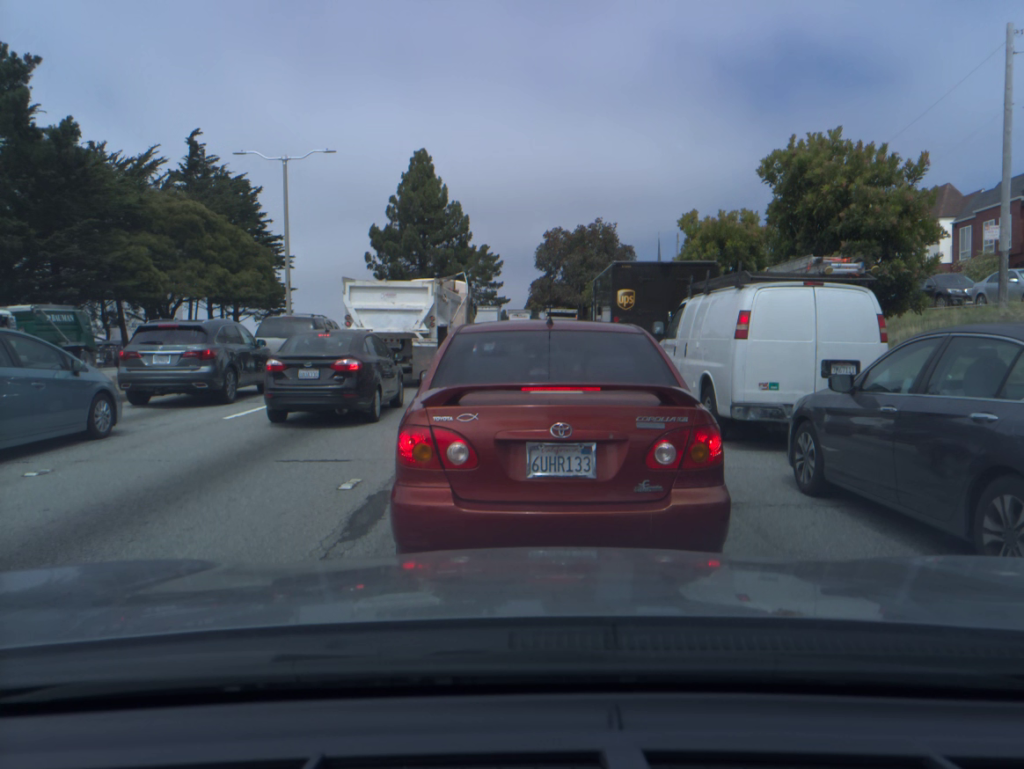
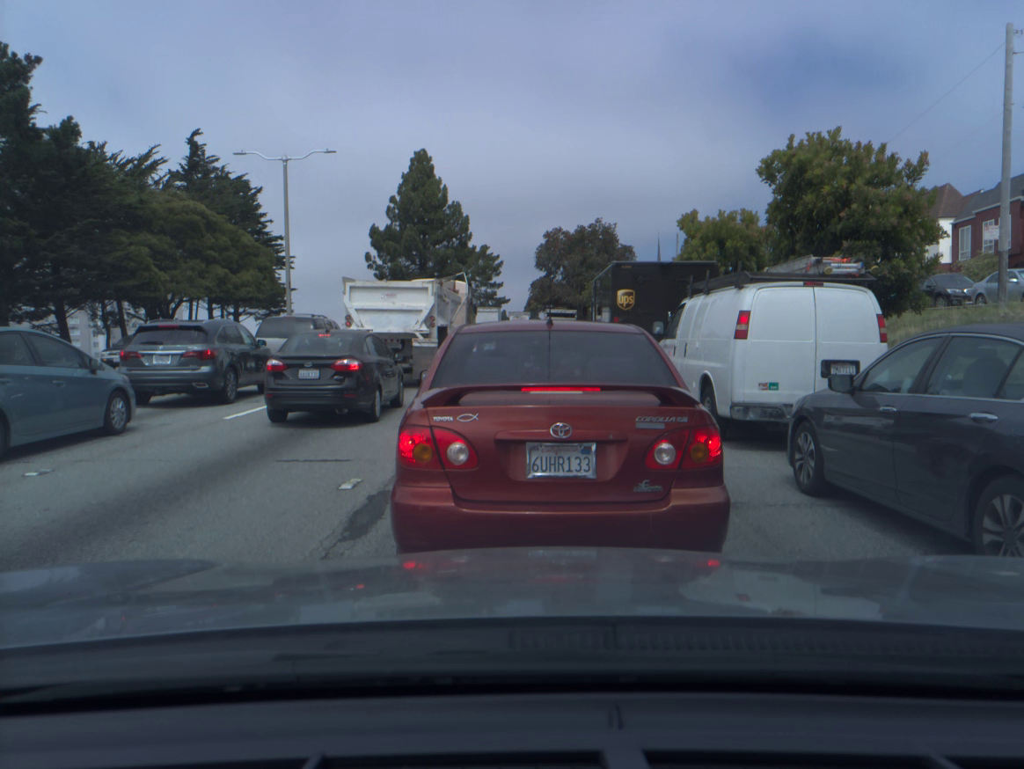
(0.0, 0.0) m; 0°
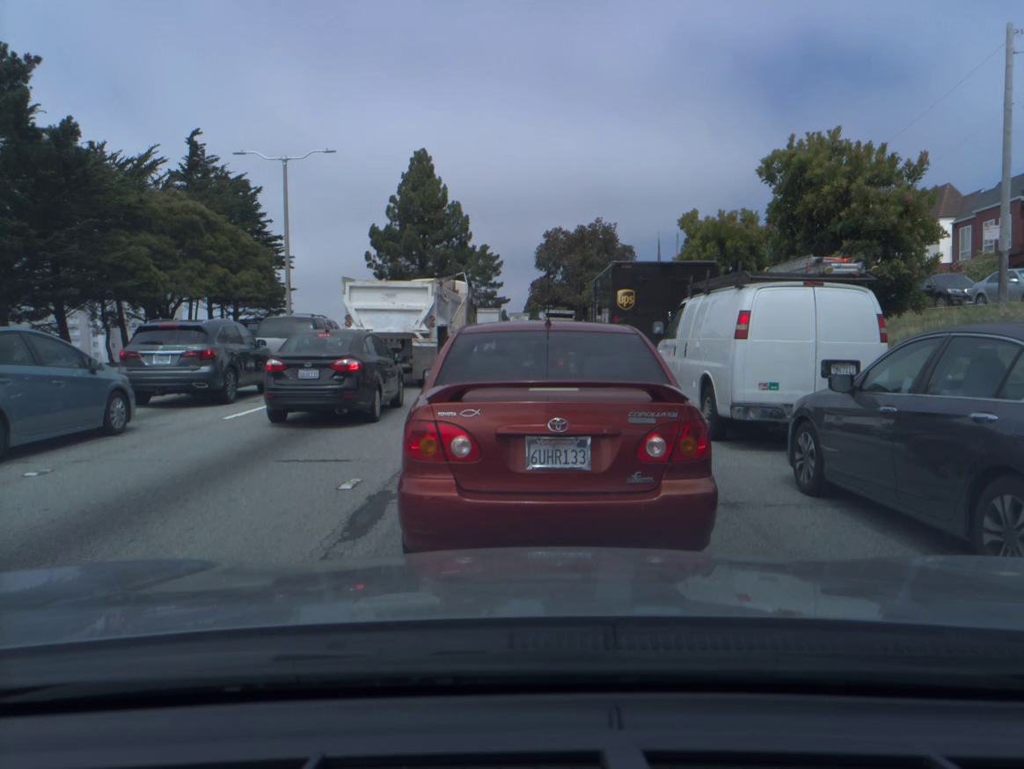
(0.0, 0.0) m; 0°
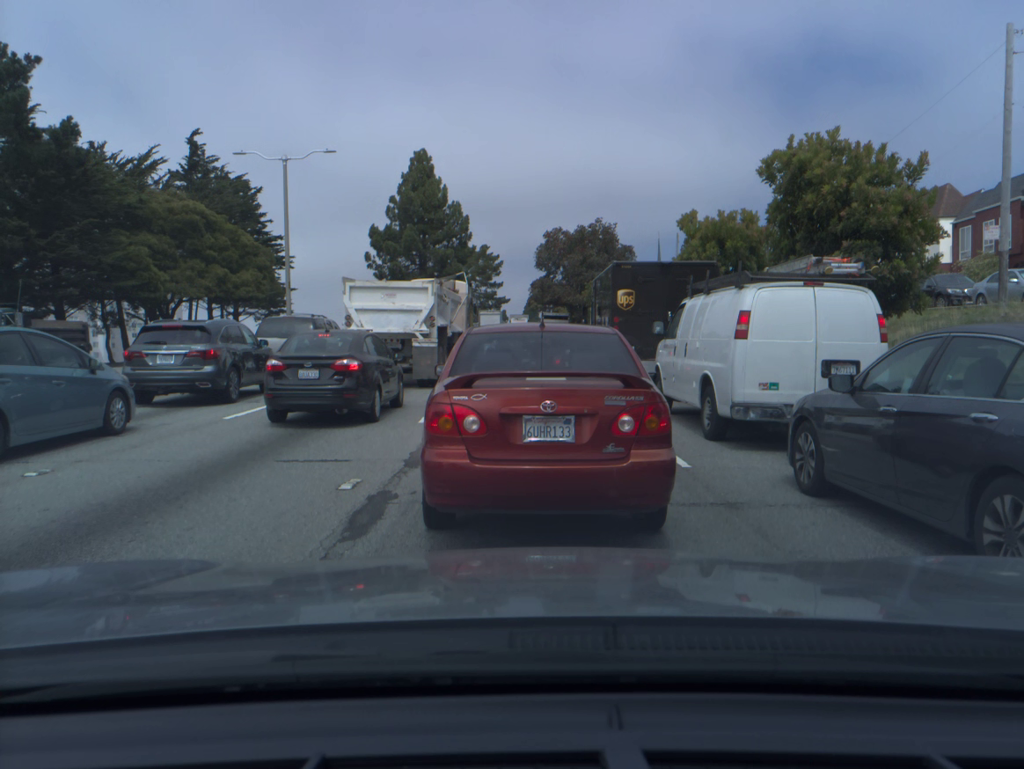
(0.0, 0.0) m; 0°
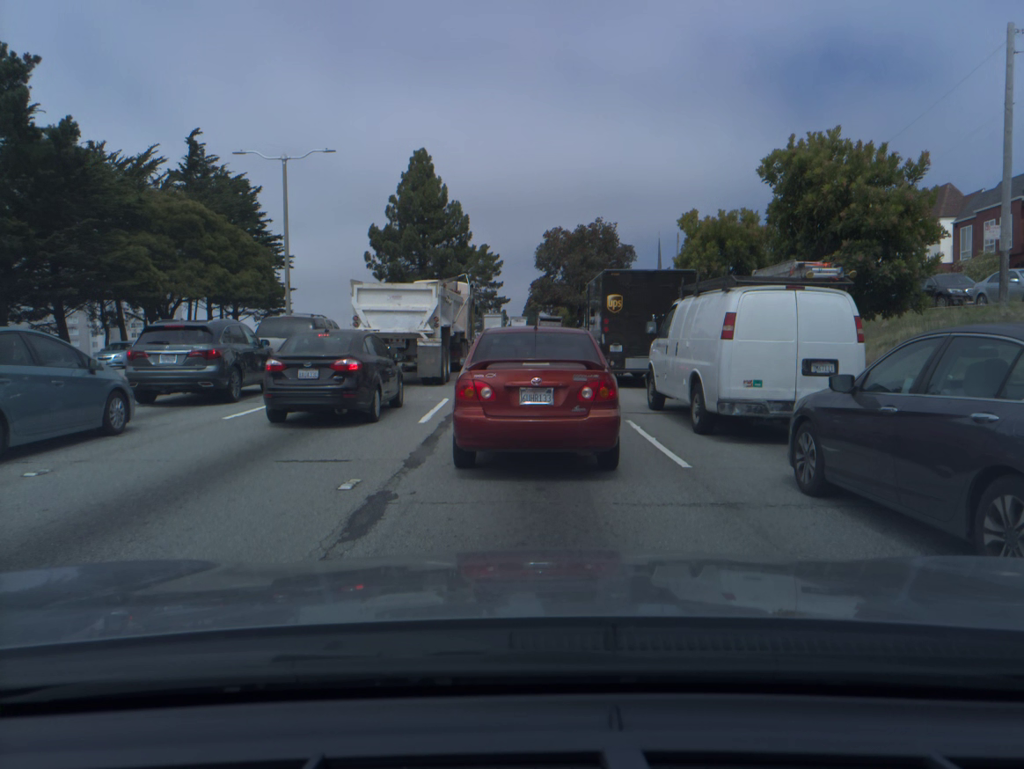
(0.0, 0.0) m; 0°
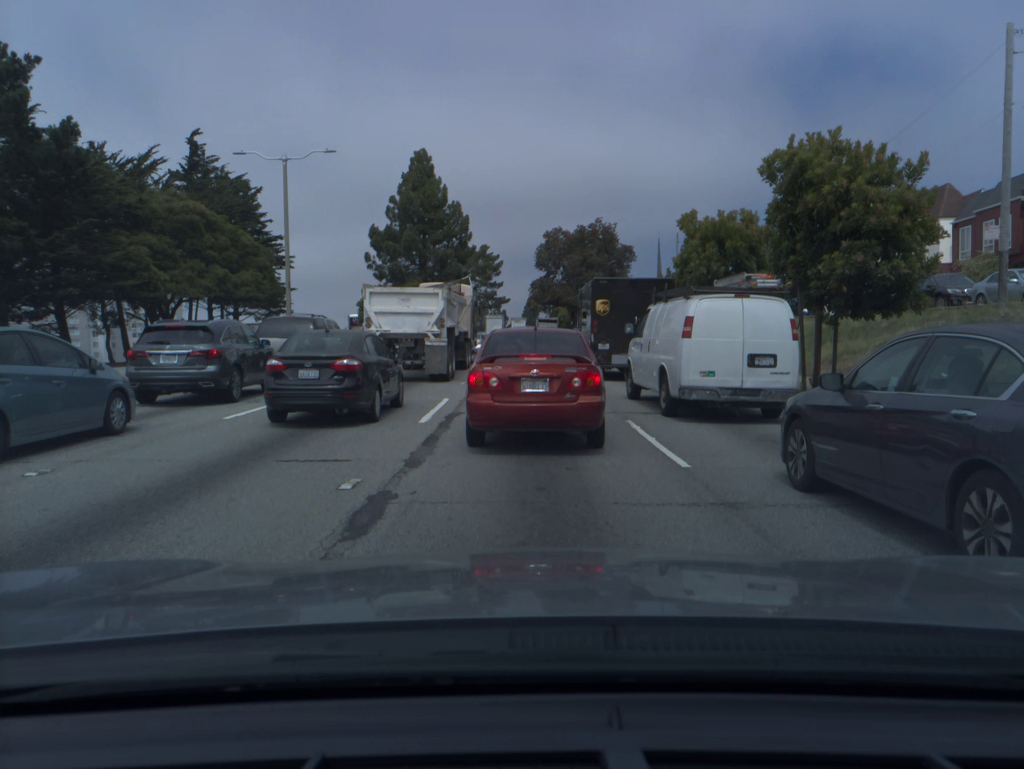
(0.0, 0.0) m; 0°
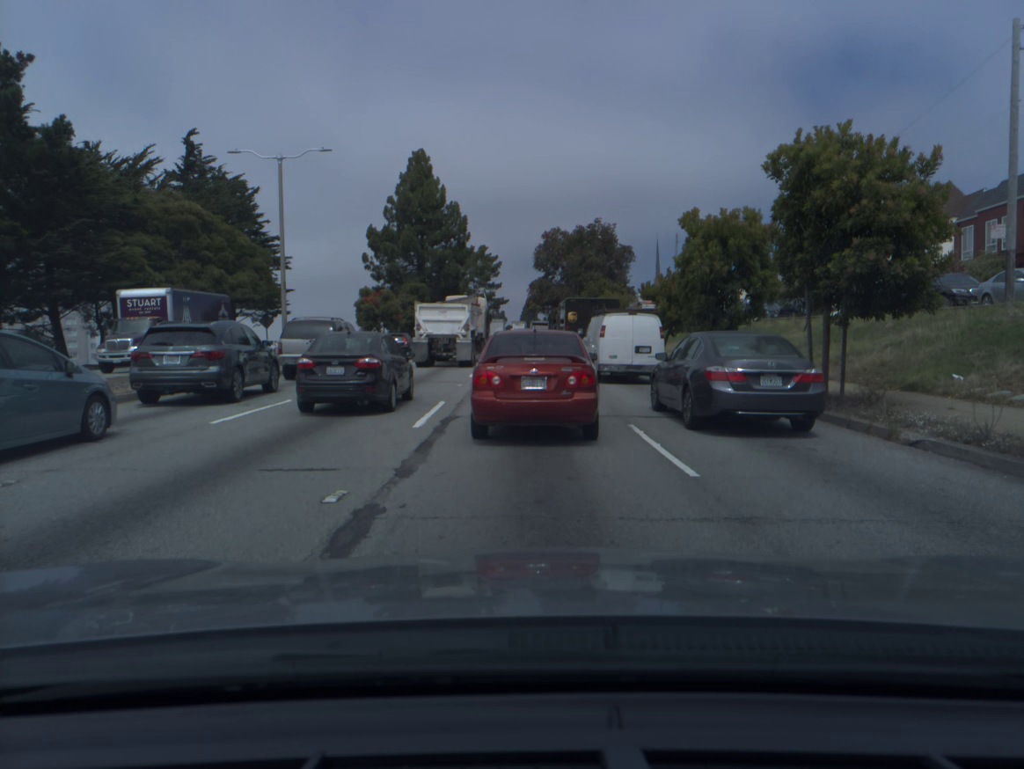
(0.0, +0.4) m; 0°
